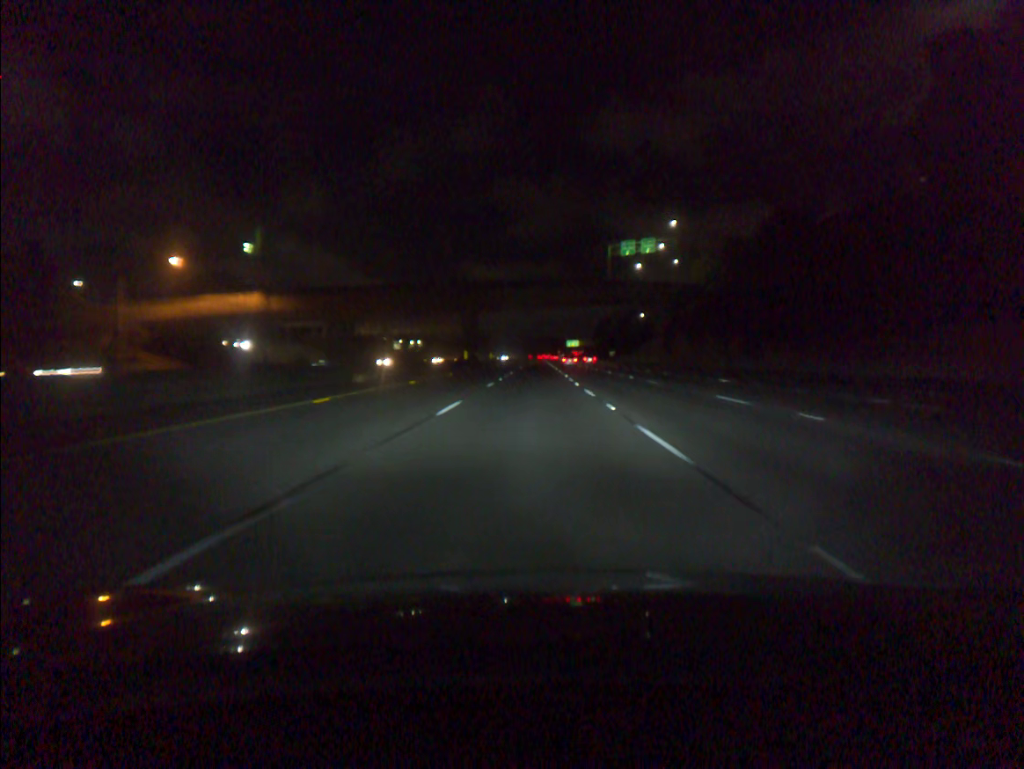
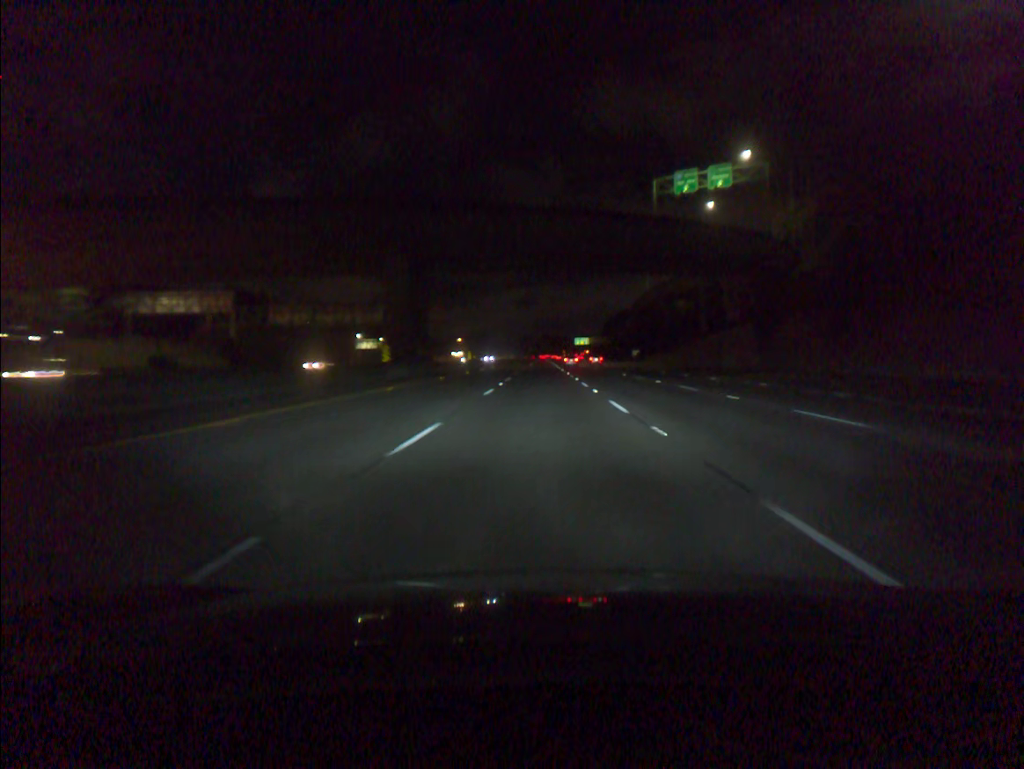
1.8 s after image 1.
(-0.2, +50.5) m; 0°
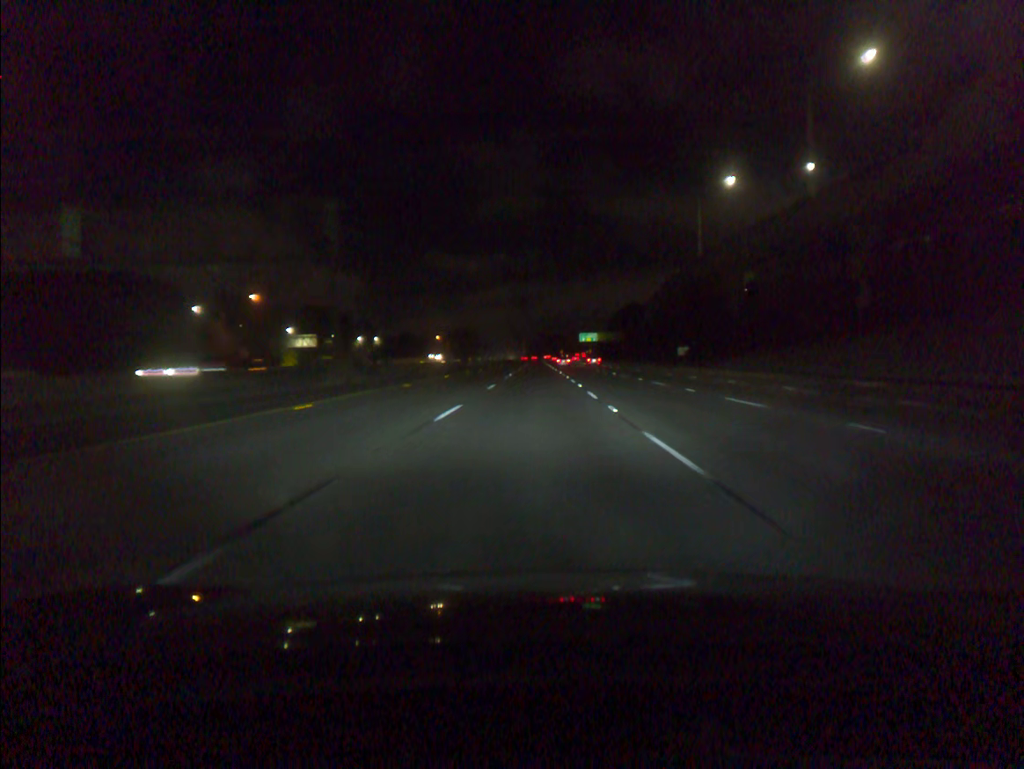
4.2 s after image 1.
(+0.2, +67.7) m; 0°
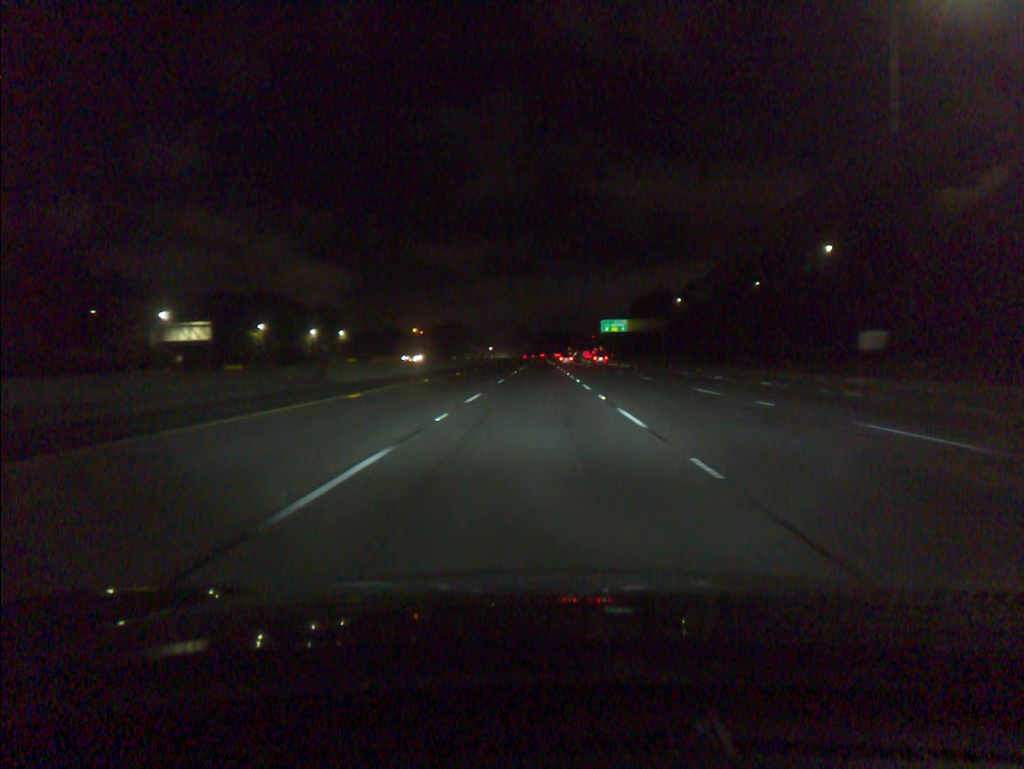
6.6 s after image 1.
(-0.1, +67.7) m; 0°
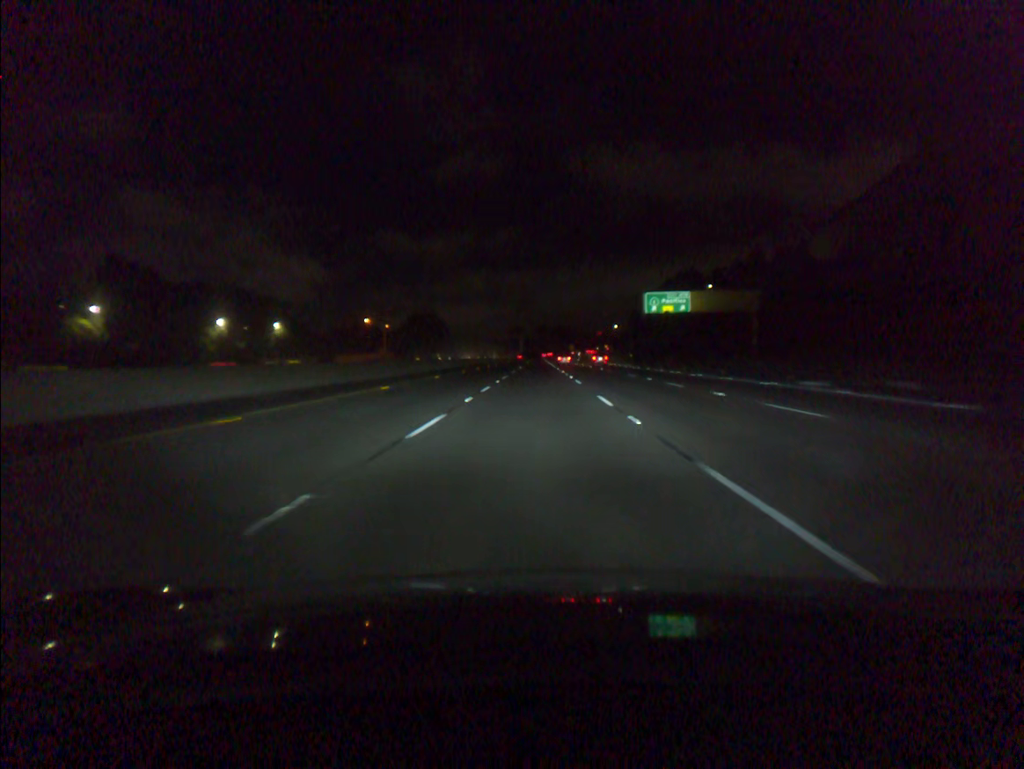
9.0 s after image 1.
(+0.1, +67.6) m; 0°
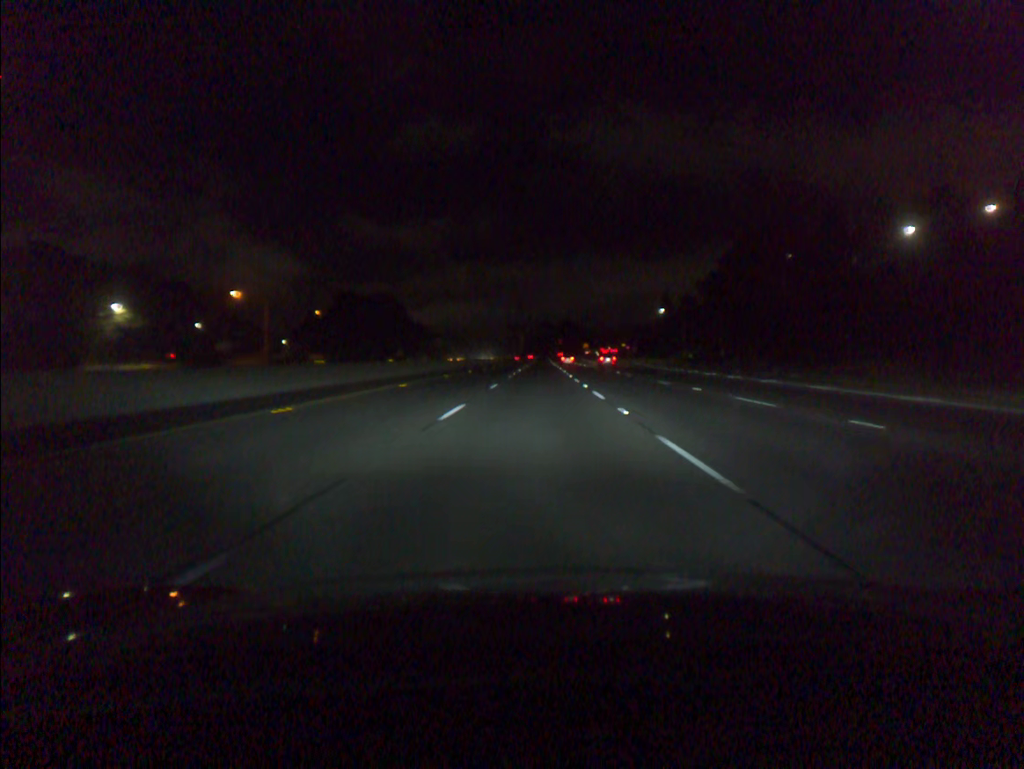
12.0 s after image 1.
(-0.1, +84.5) m; 0°
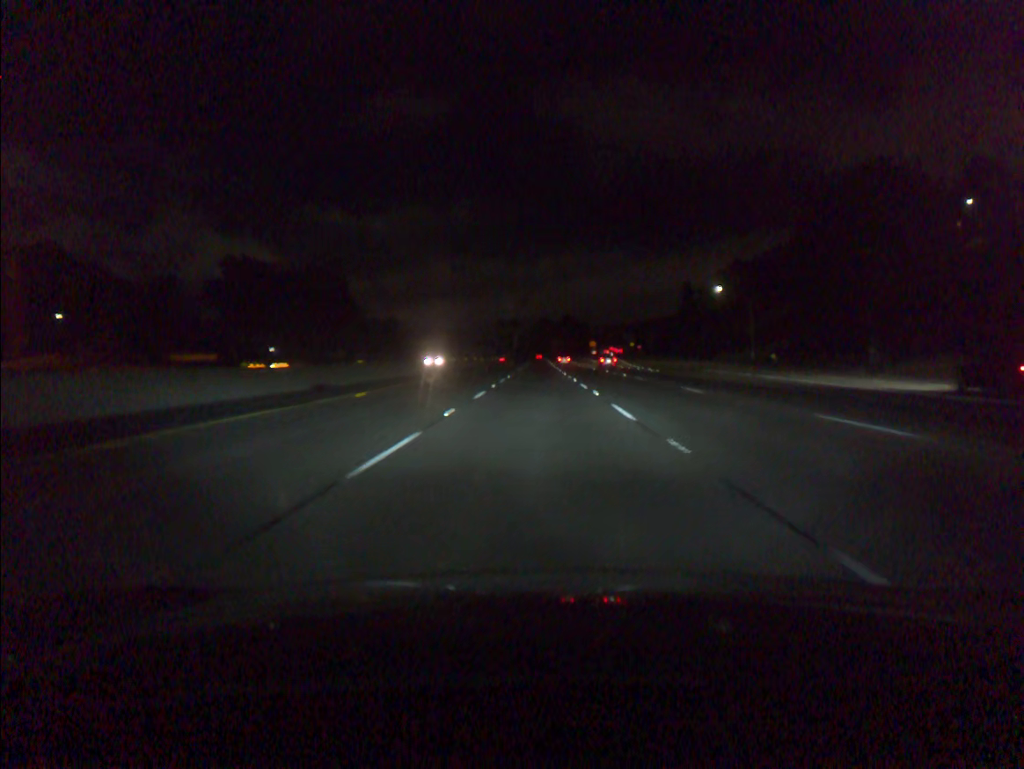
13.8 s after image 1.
(+0.1, +50.8) m; 0°
